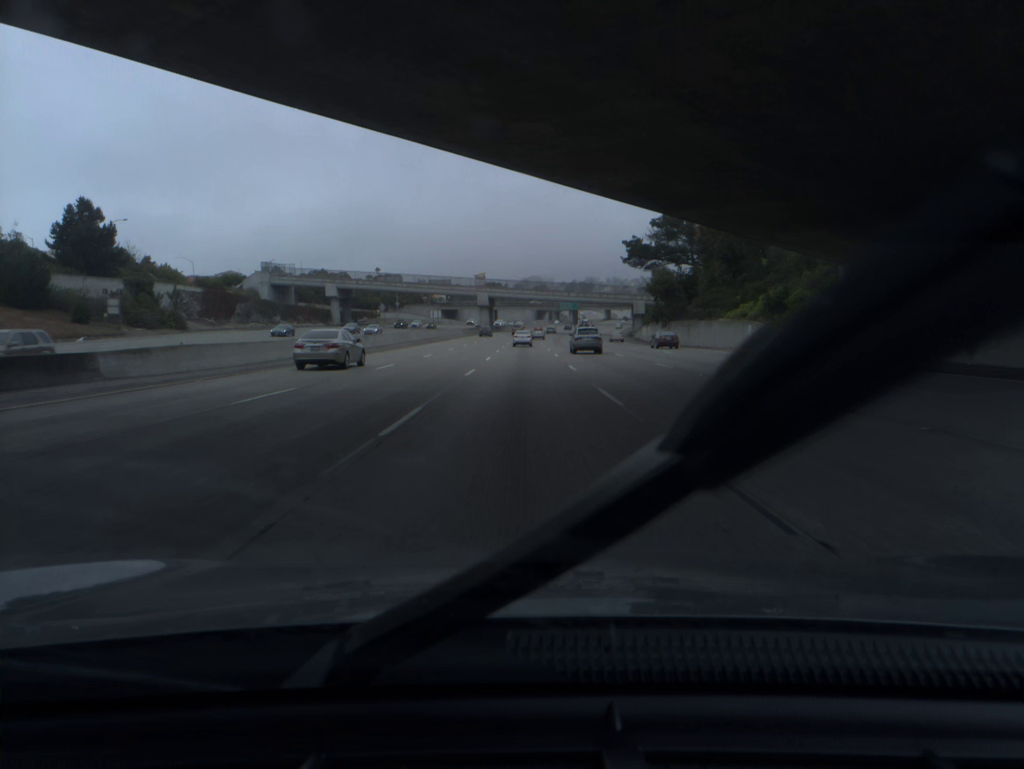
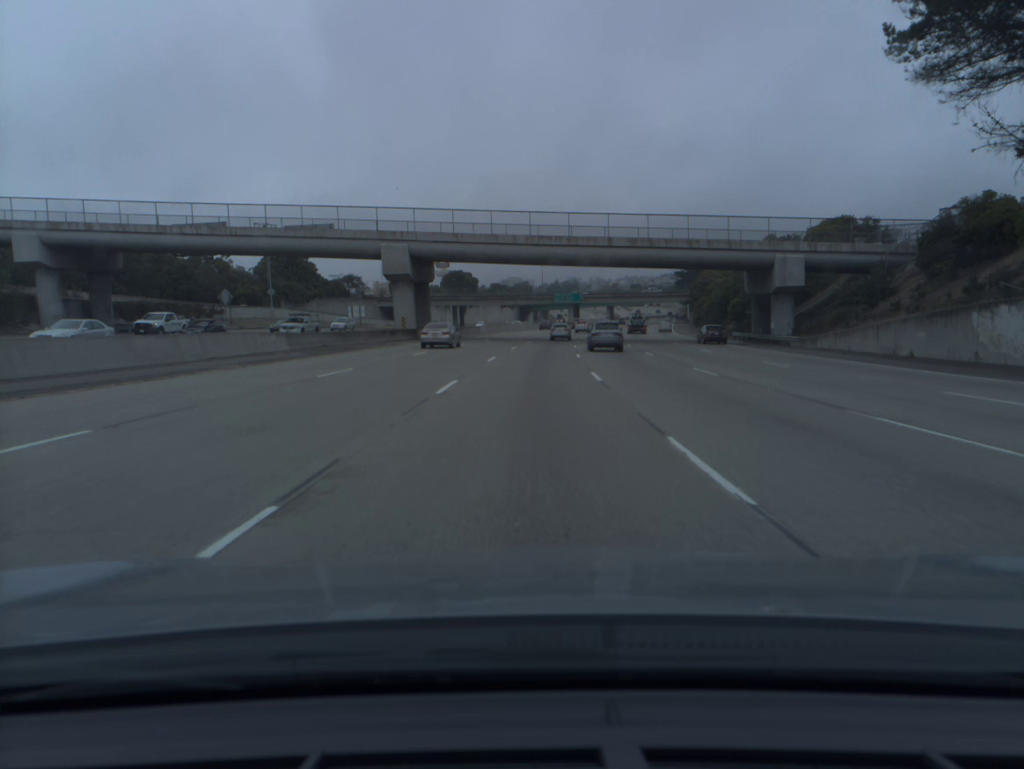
(+0.3, +93.7) m; +1°
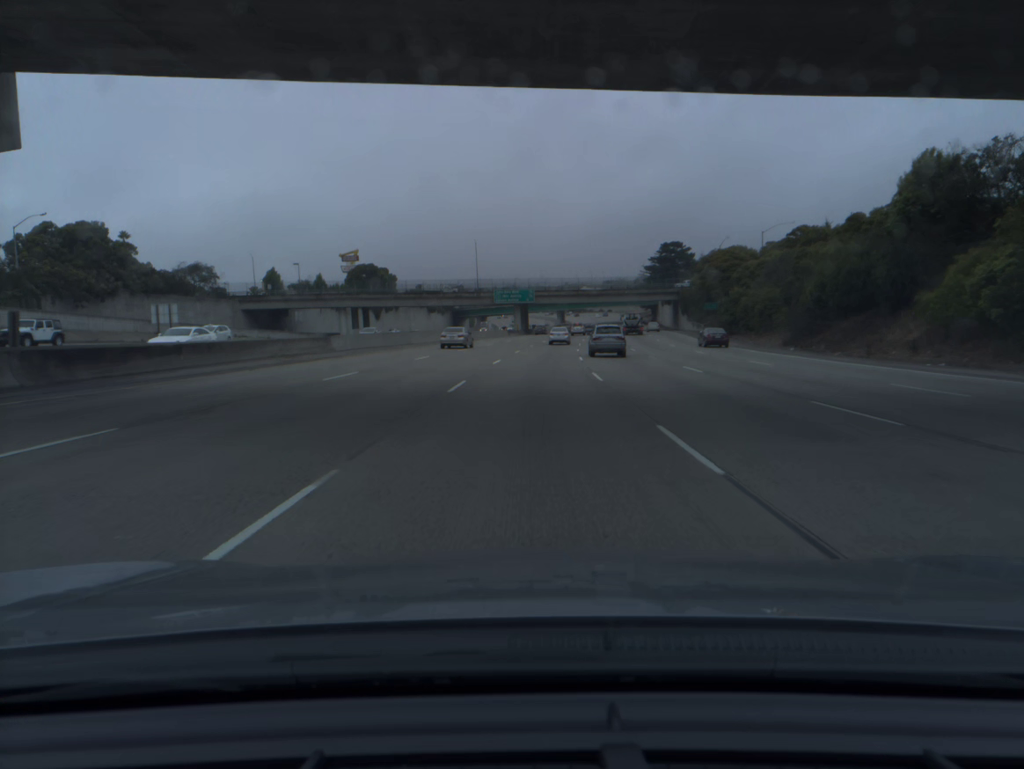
(+1.9, +55.9) m; +4°
